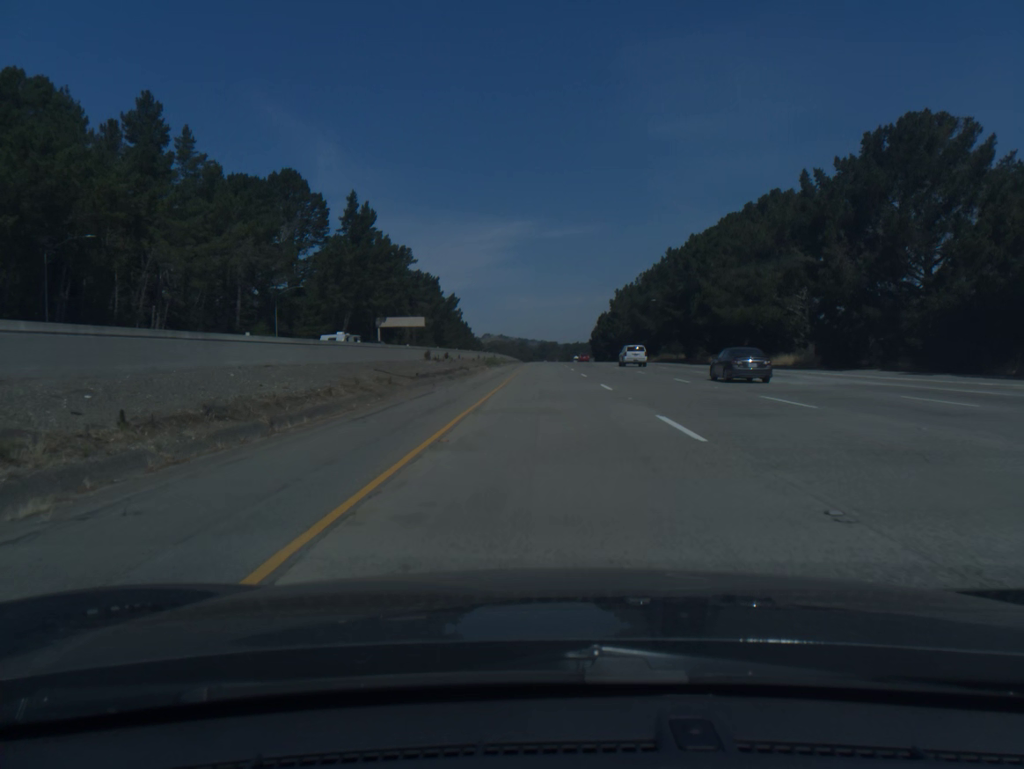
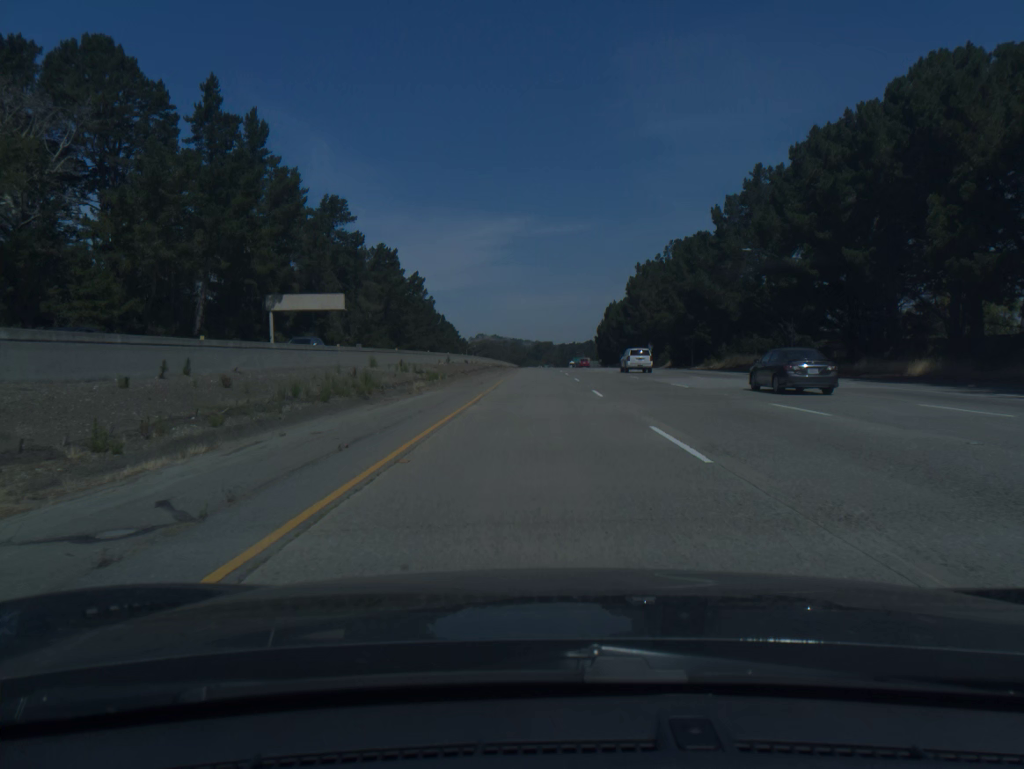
(+0.4, +60.1) m; 0°
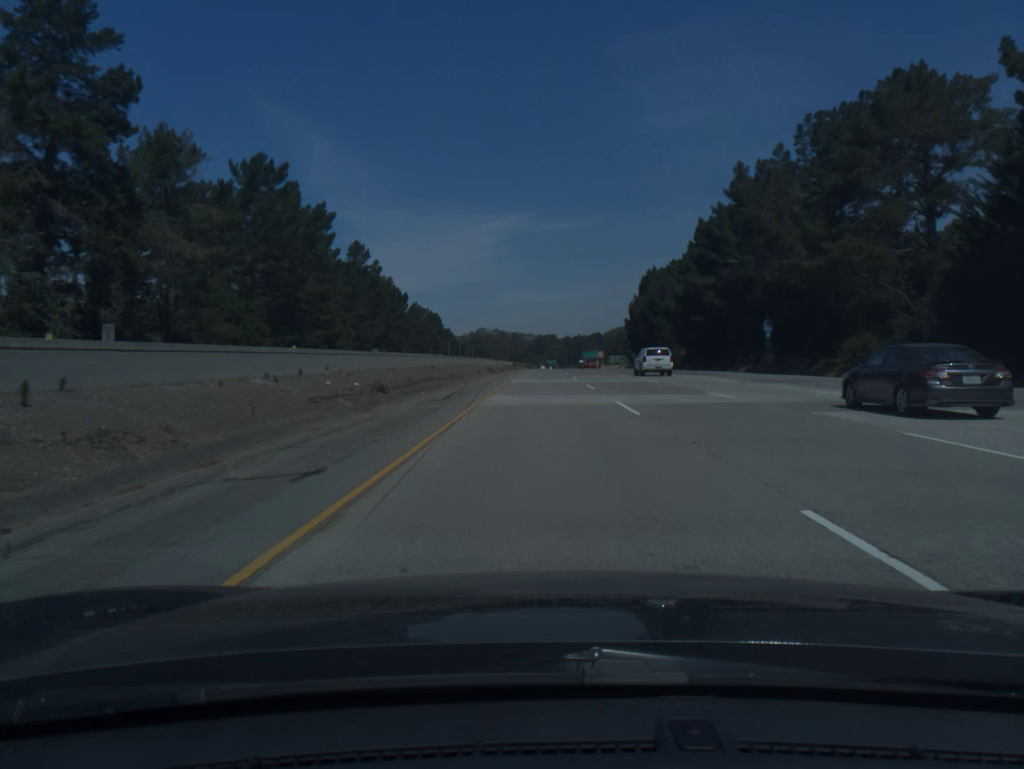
(-0.2, +80.2) m; 0°
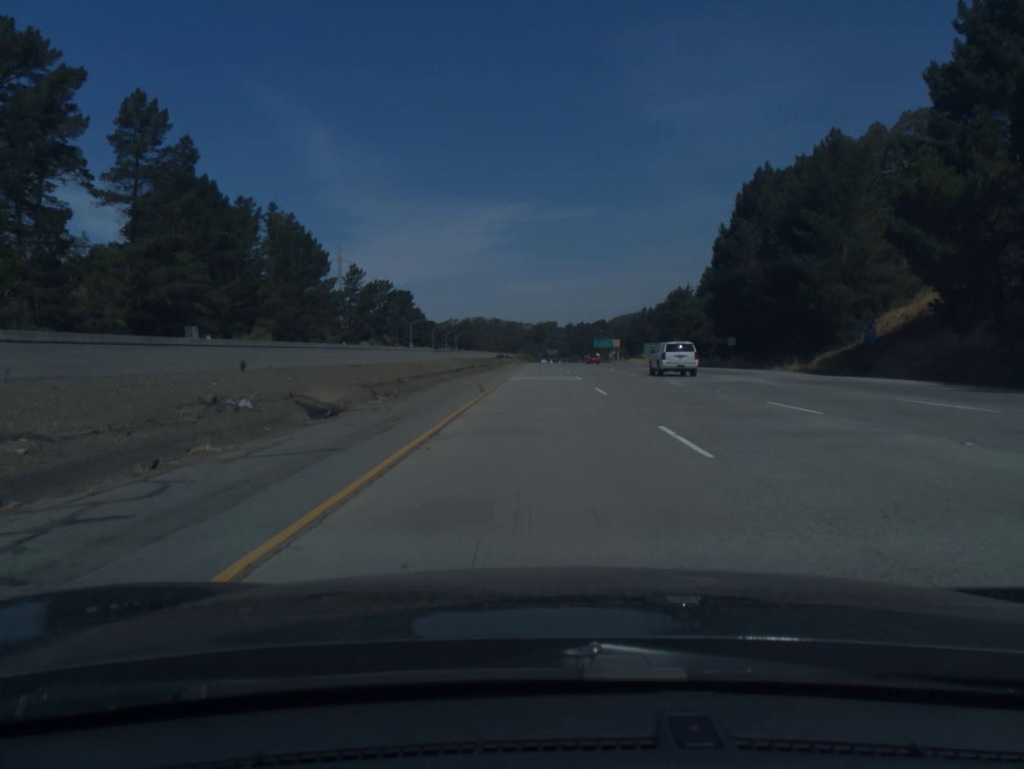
(0.0, +80.4) m; 0°
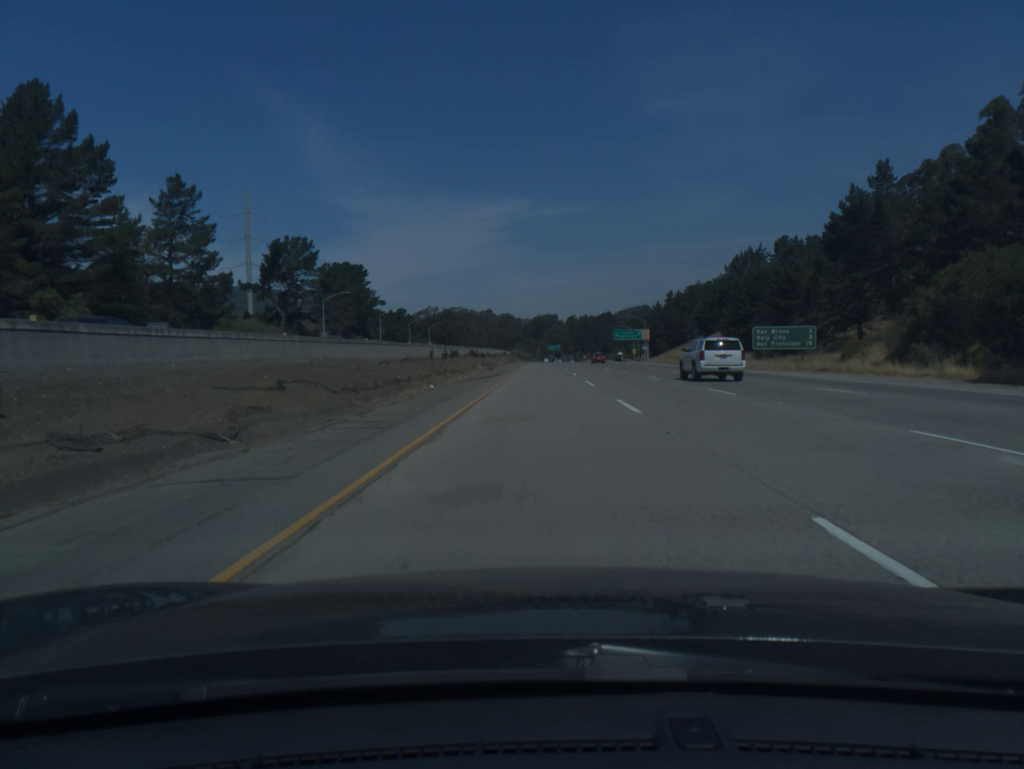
(+0.1, +80.7) m; 0°
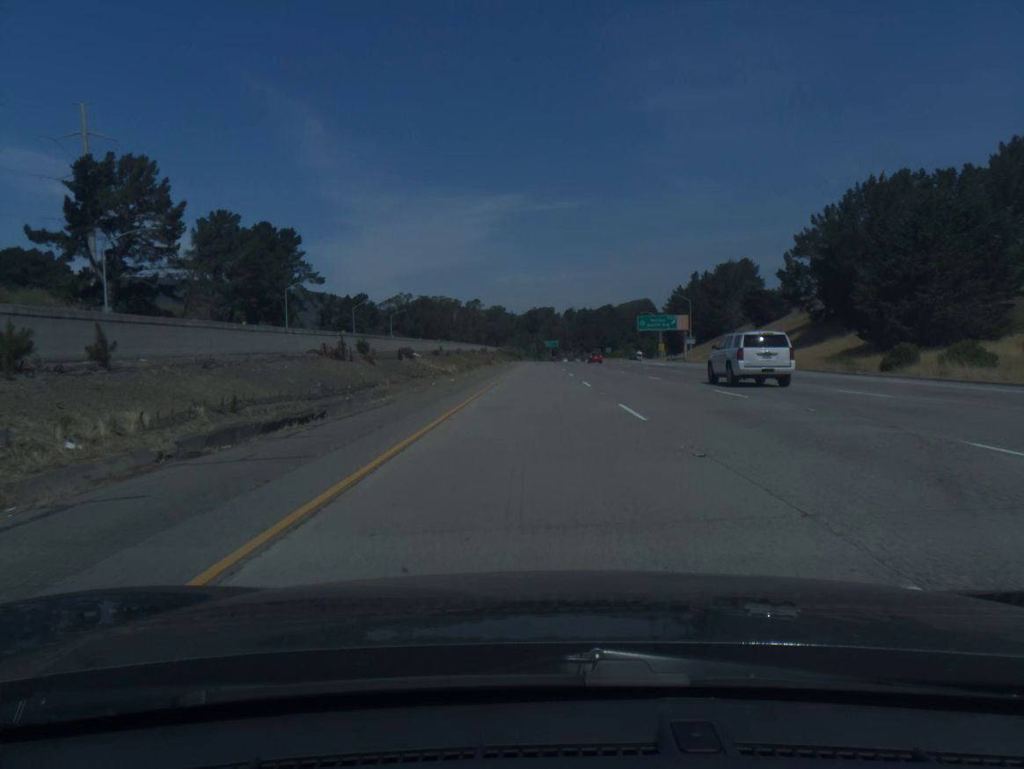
(+0.2, +60.3) m; 0°
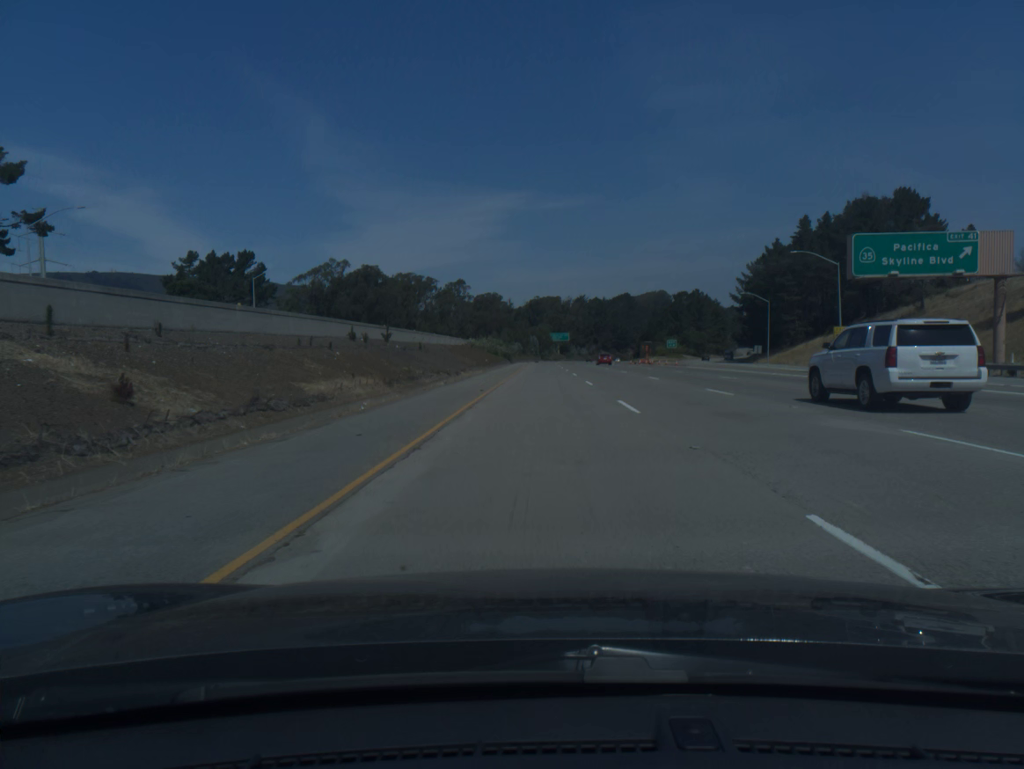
(-0.2, +100.2) m; 0°
